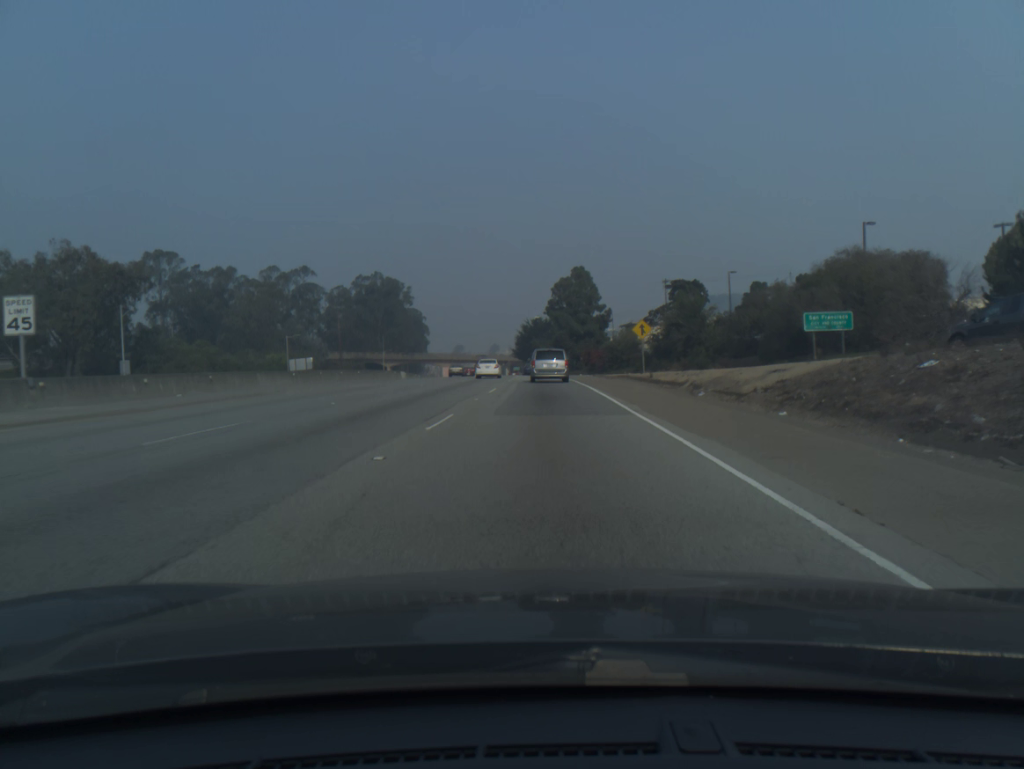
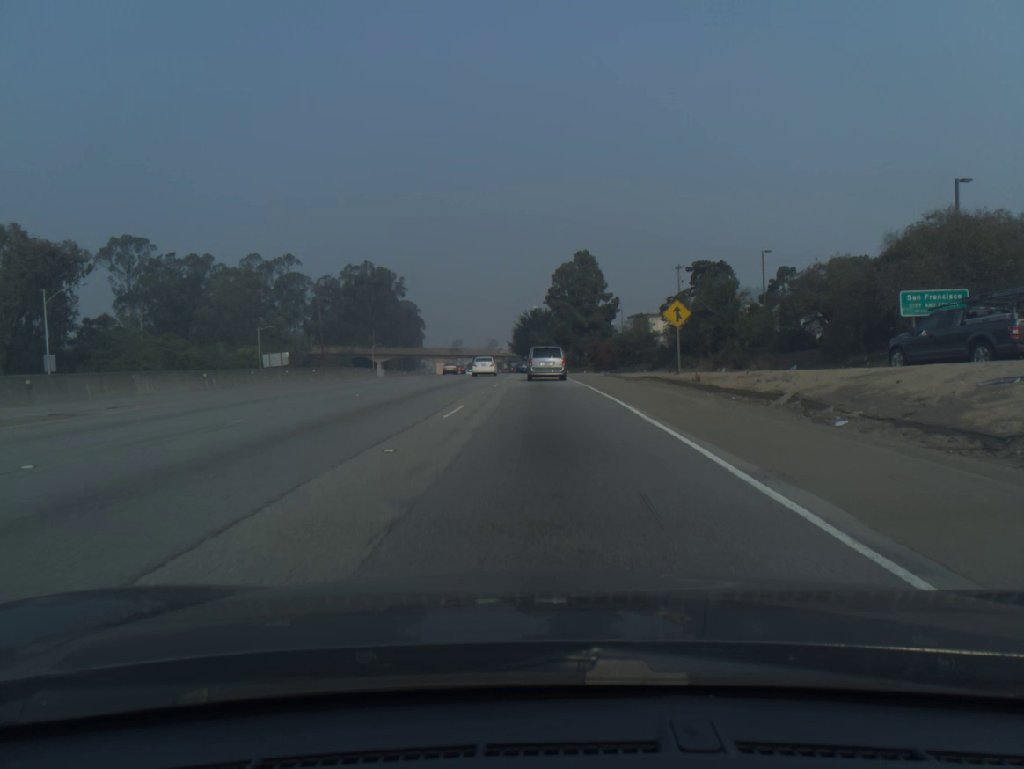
(0.0, +12.5) m; 0°
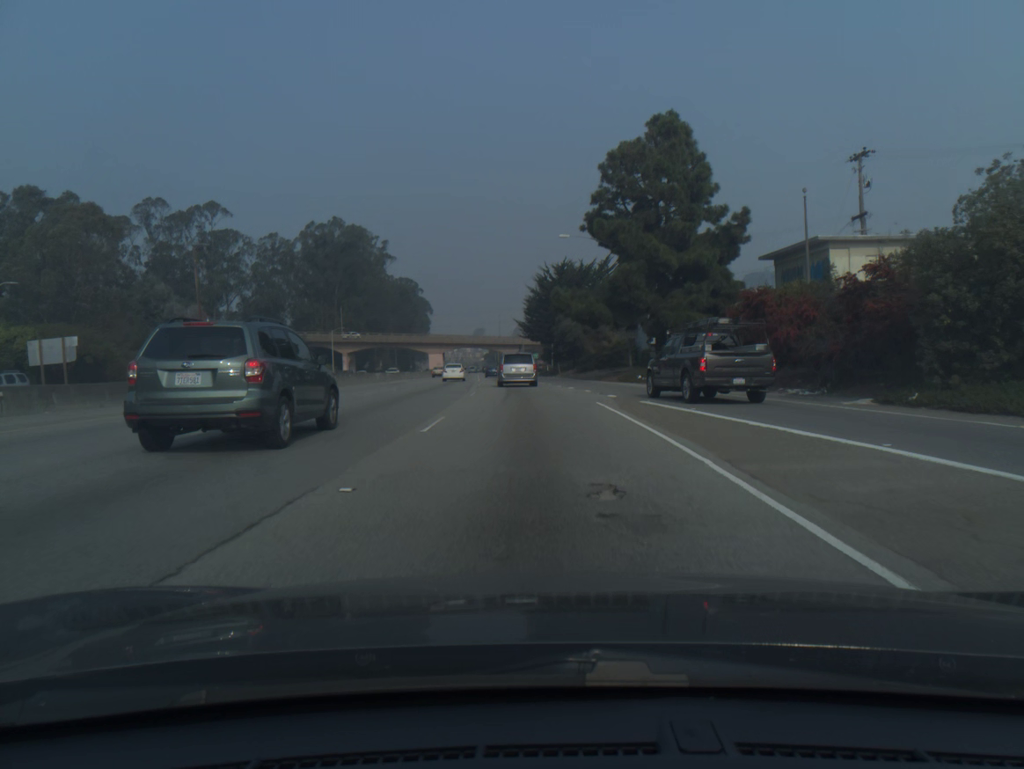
(-0.6, +61.2) m; -2°
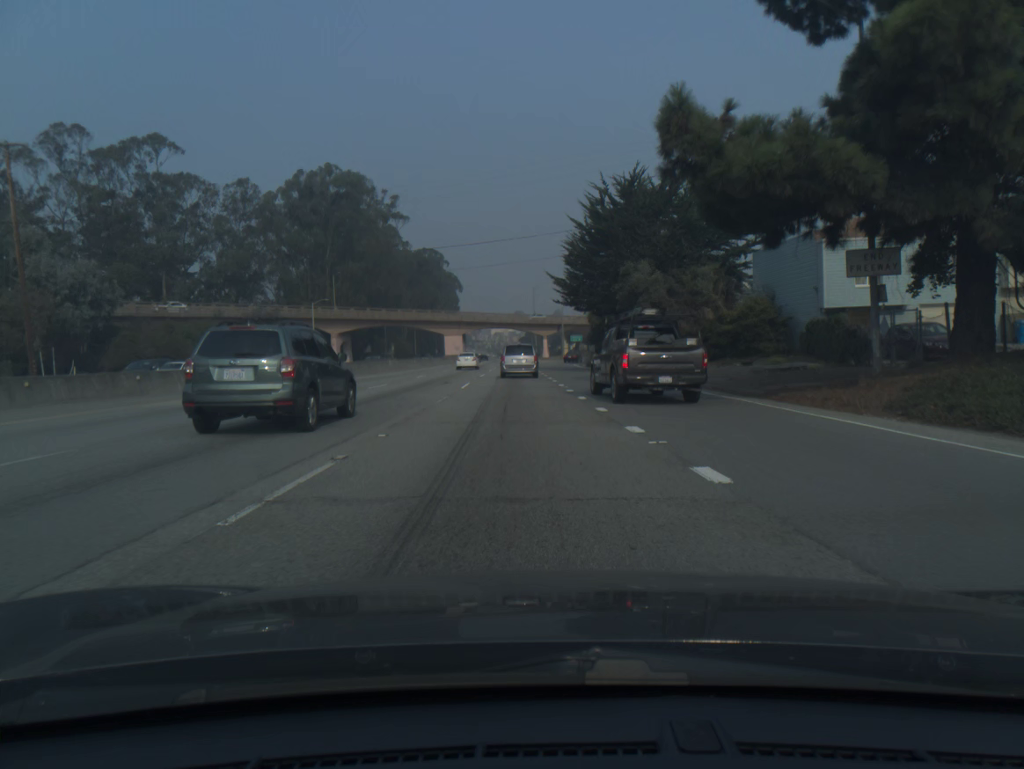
(-0.8, +36.1) m; -3°
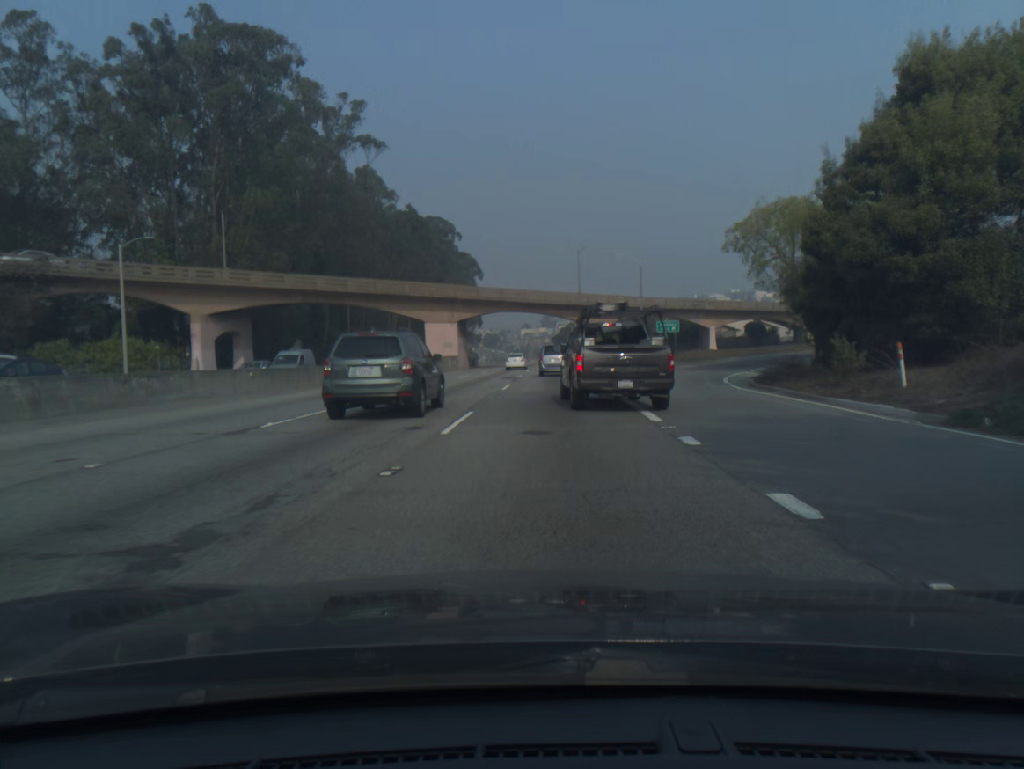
(-2.4, +60.1) m; -2°
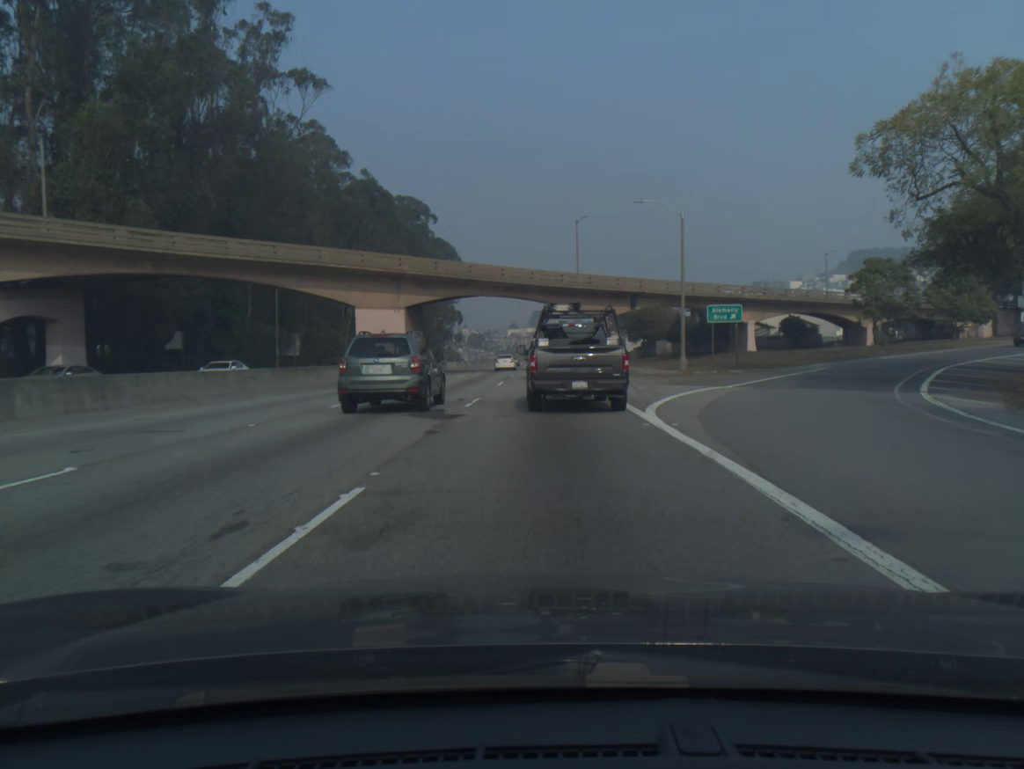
(+0.2, +24.1) m; +1°
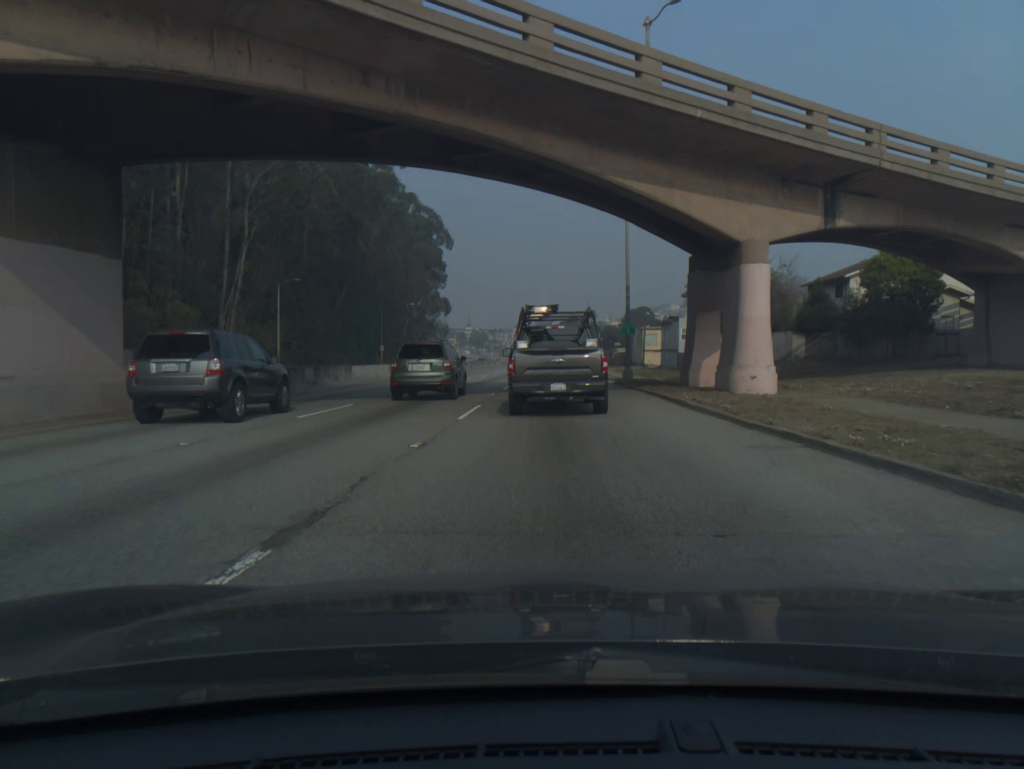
(-0.2, +47.2) m; 0°
